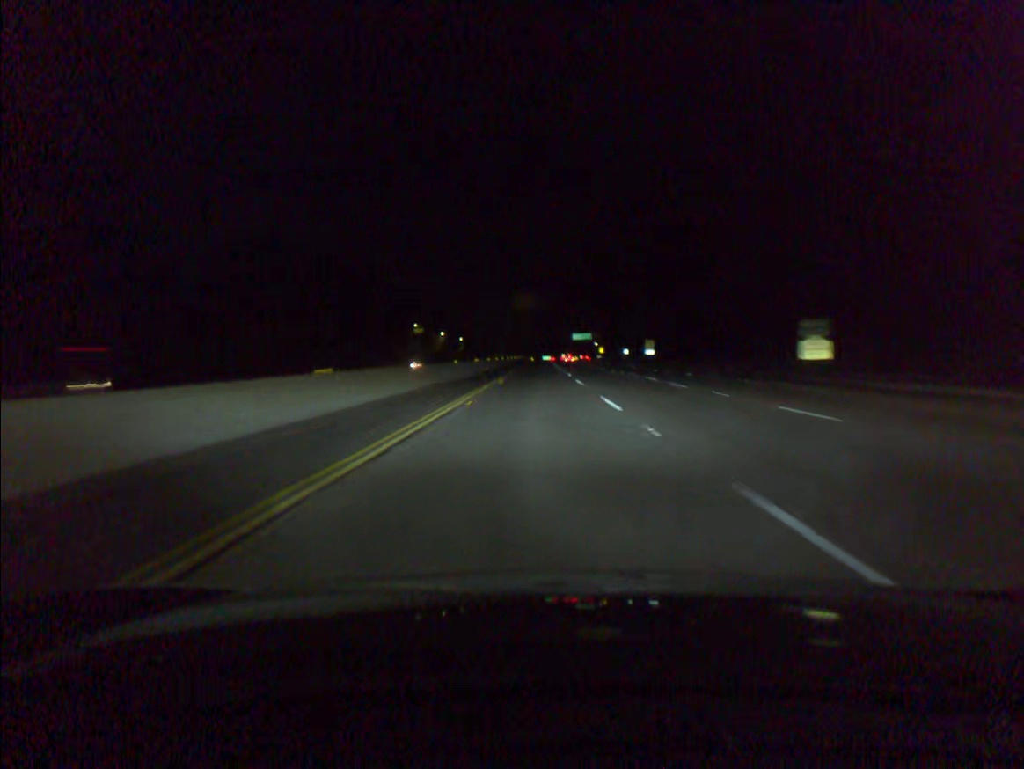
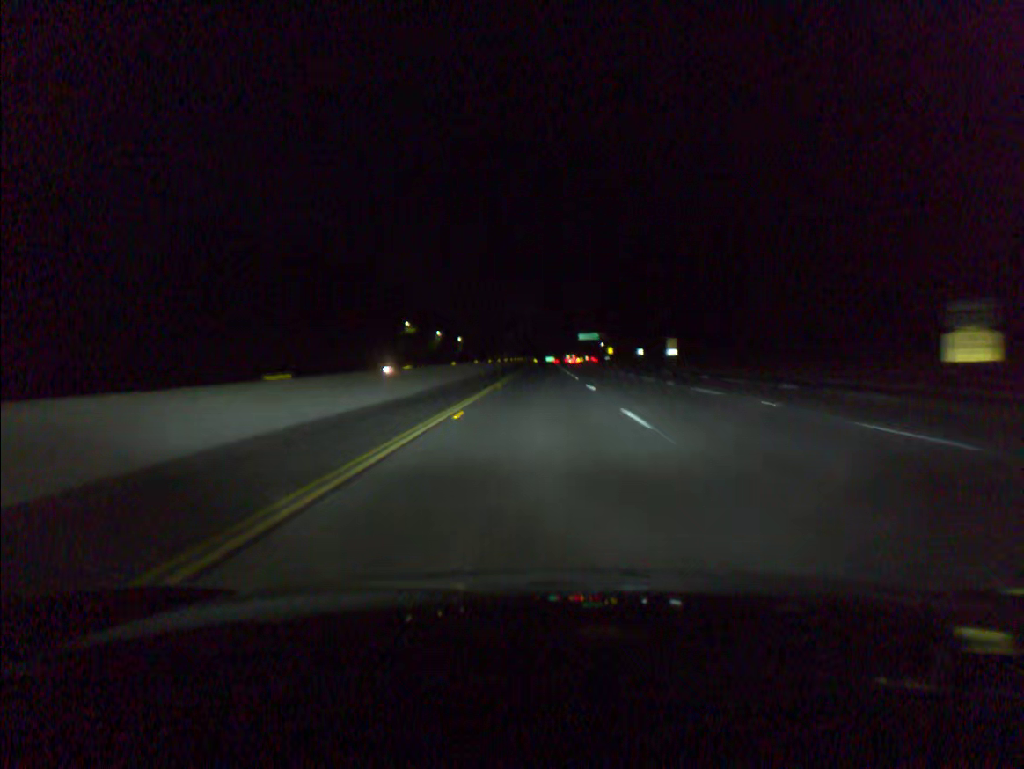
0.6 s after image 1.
(0.0, +18.6) m; 0°
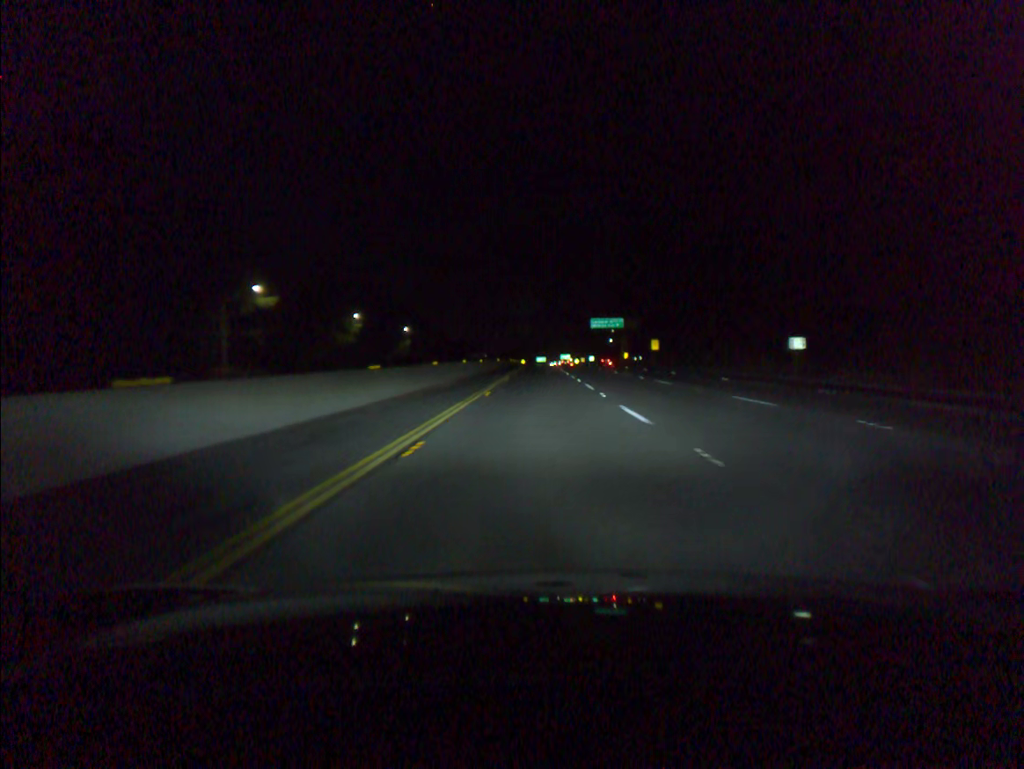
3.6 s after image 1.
(+0.3, +92.9) m; +1°
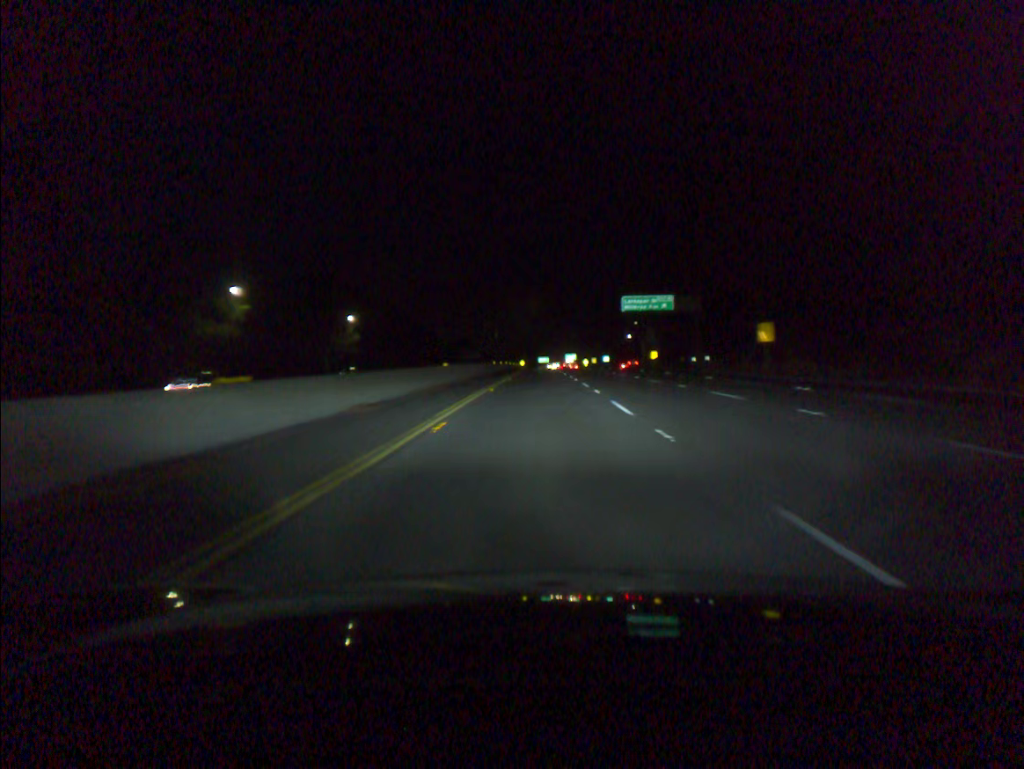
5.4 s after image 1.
(0.0, +55.8) m; 0°
